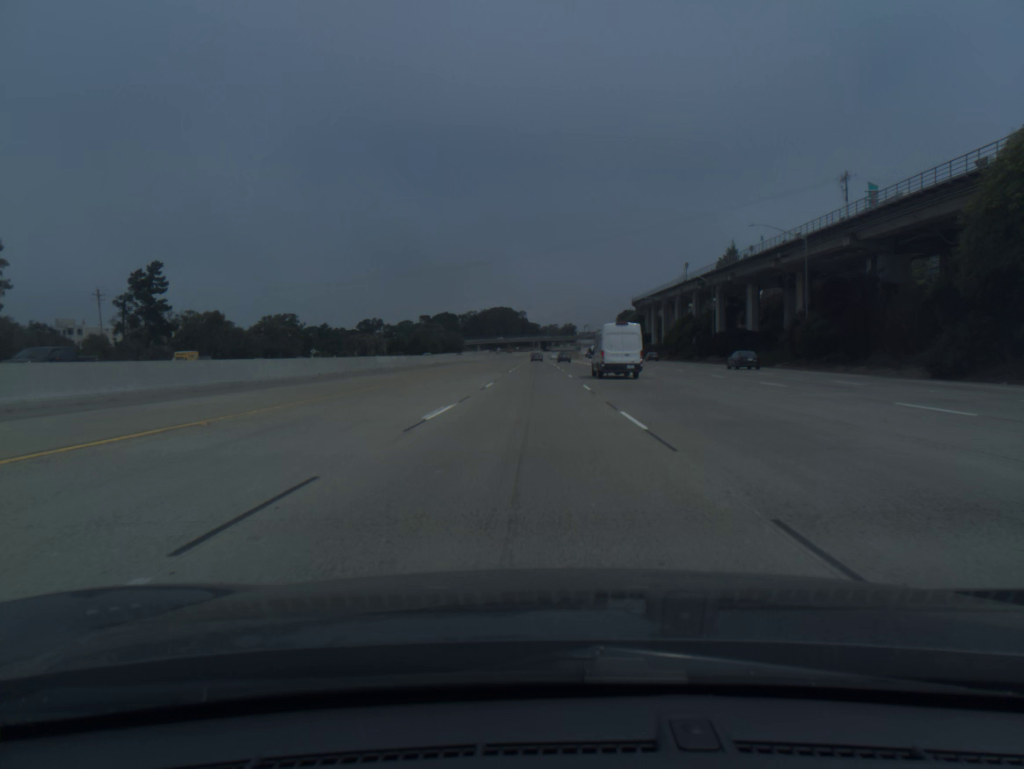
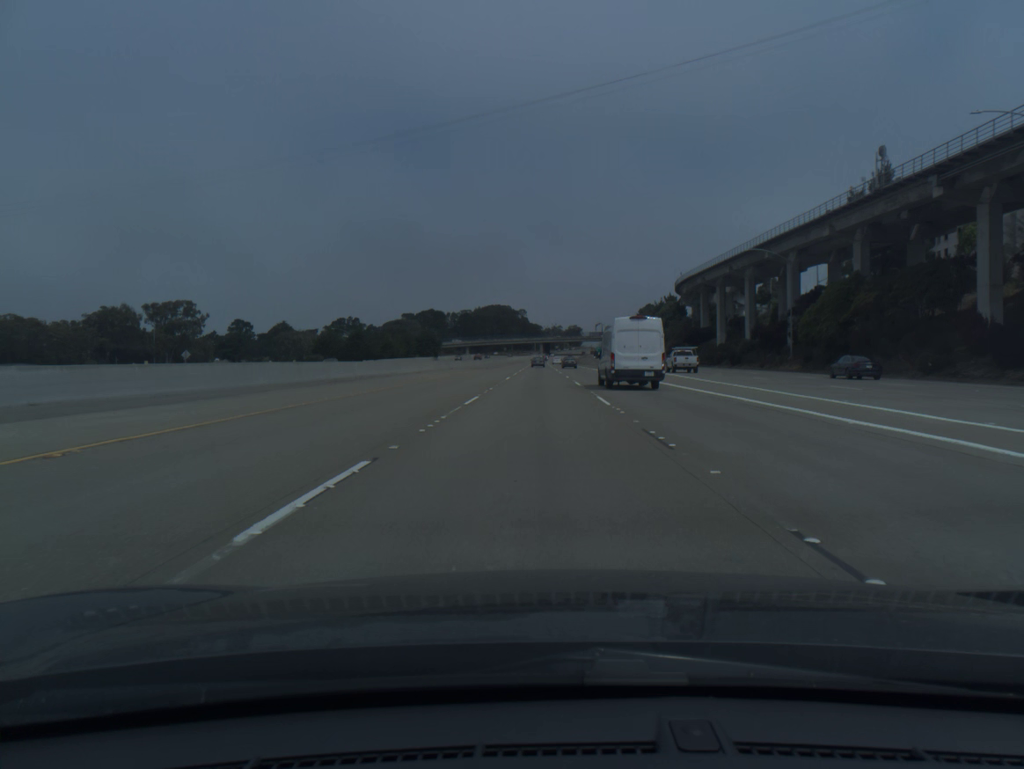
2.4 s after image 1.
(-0.2, +81.8) m; 0°
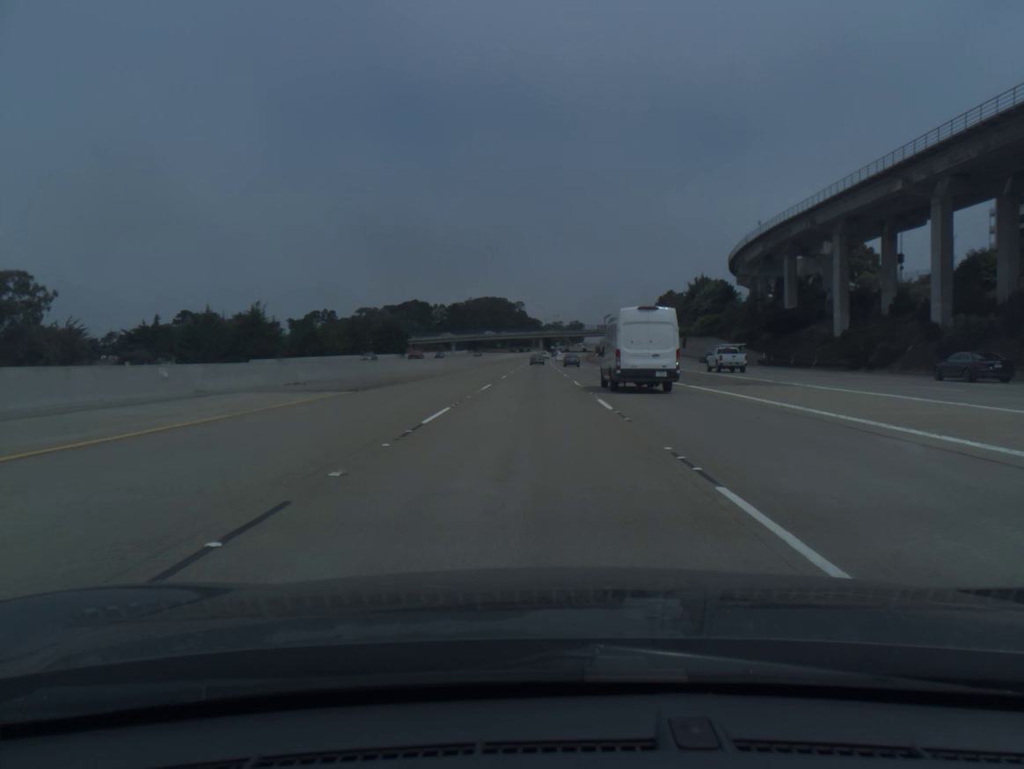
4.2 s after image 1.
(0.0, +60.4) m; 0°
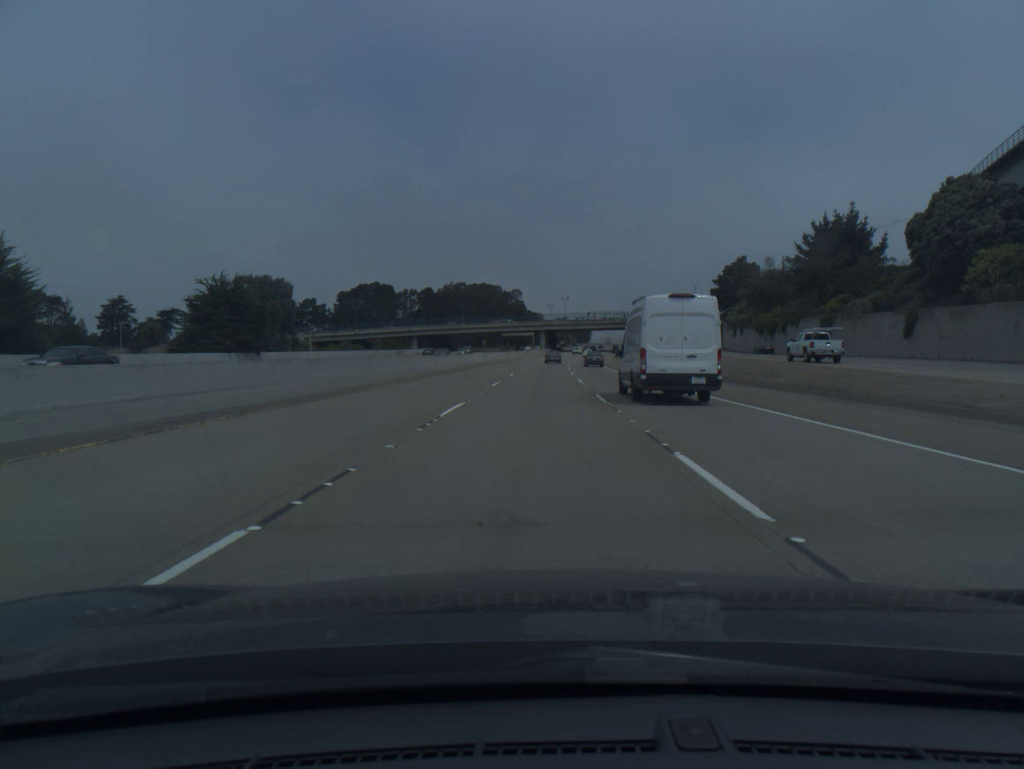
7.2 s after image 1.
(-0.3, +99.3) m; 0°
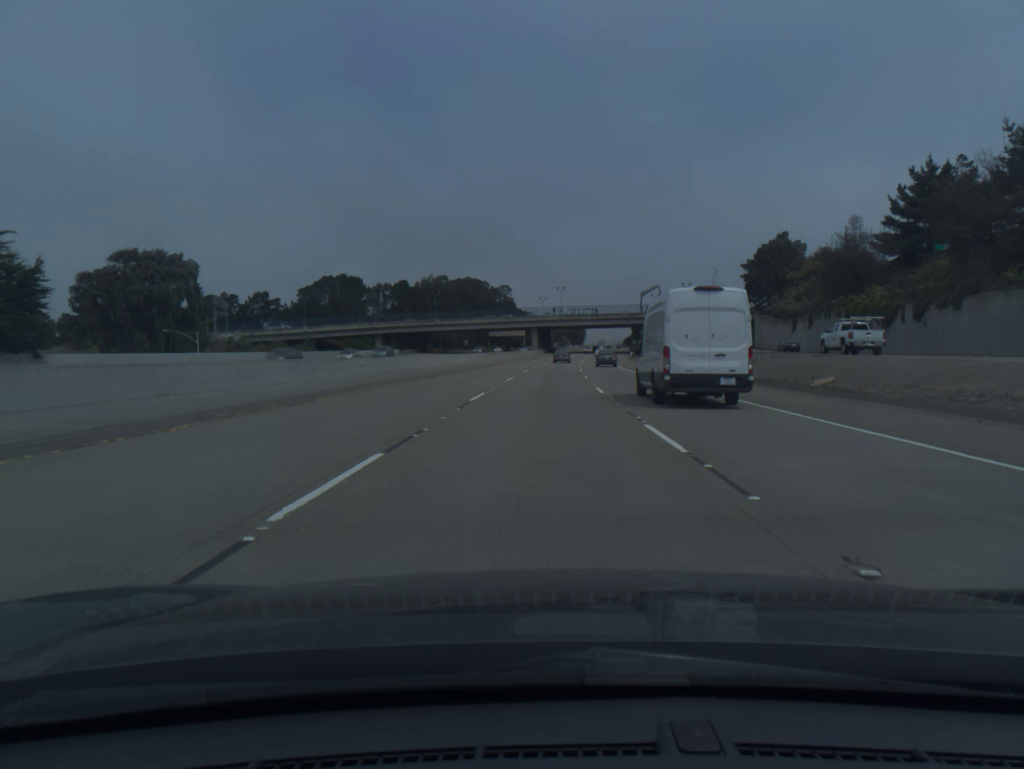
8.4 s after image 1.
(+0.1, +39.4) m; +1°
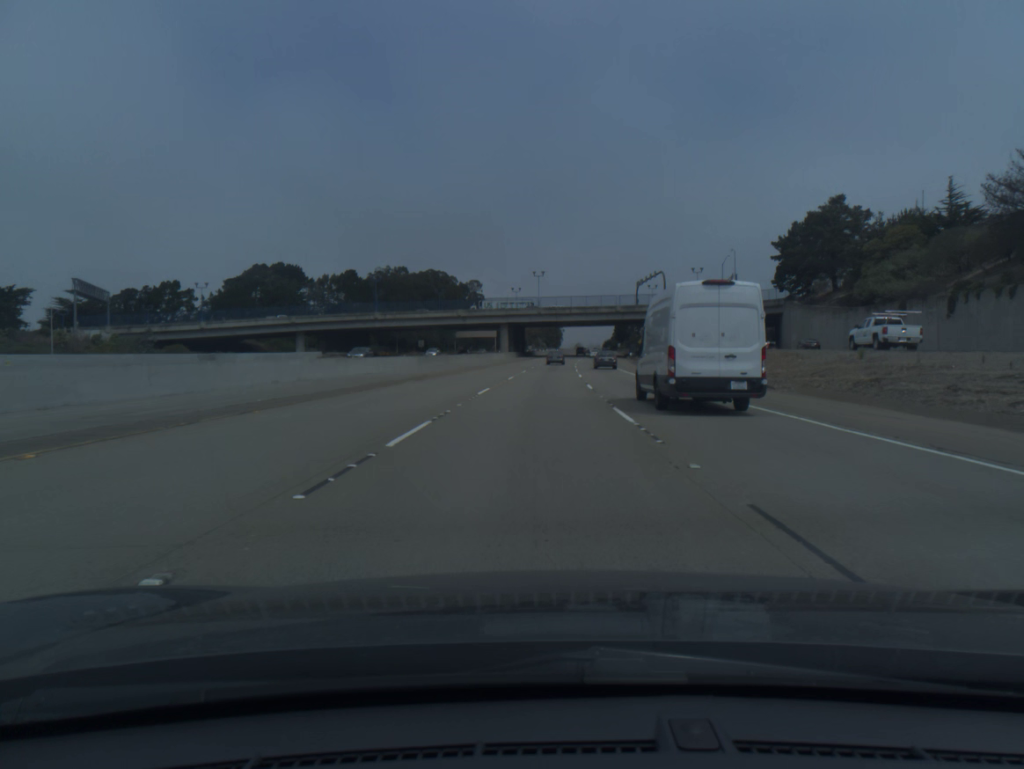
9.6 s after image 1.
(+0.6, +39.2) m; +2°
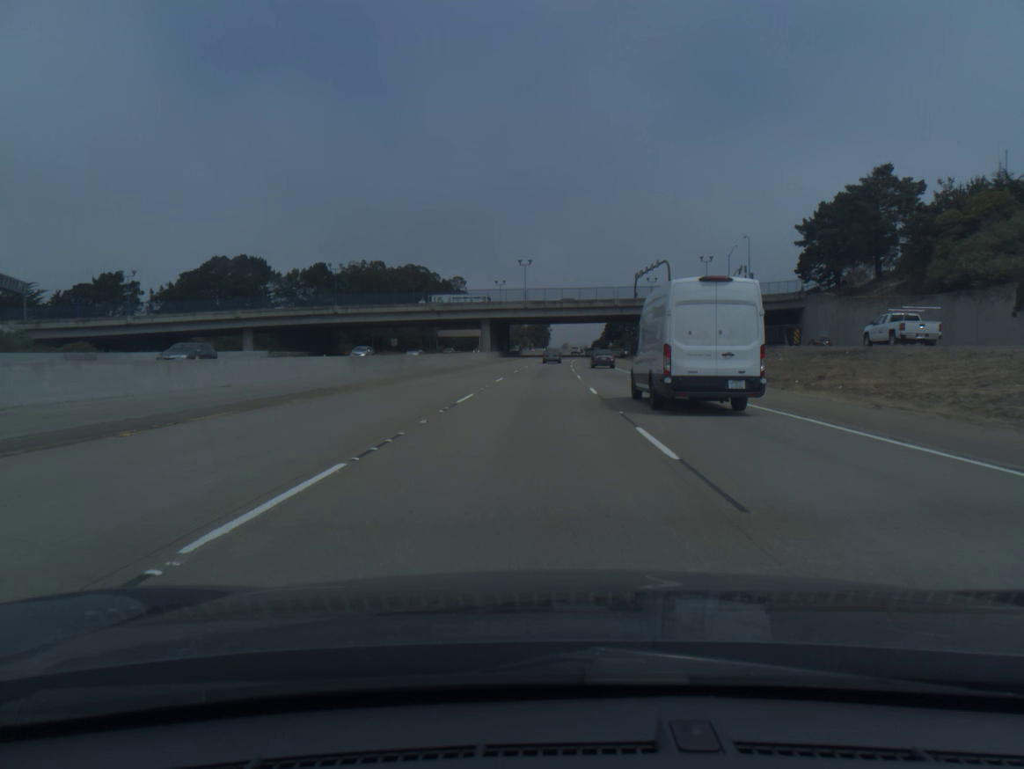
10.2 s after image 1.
(+0.1, +19.5) m; +1°
